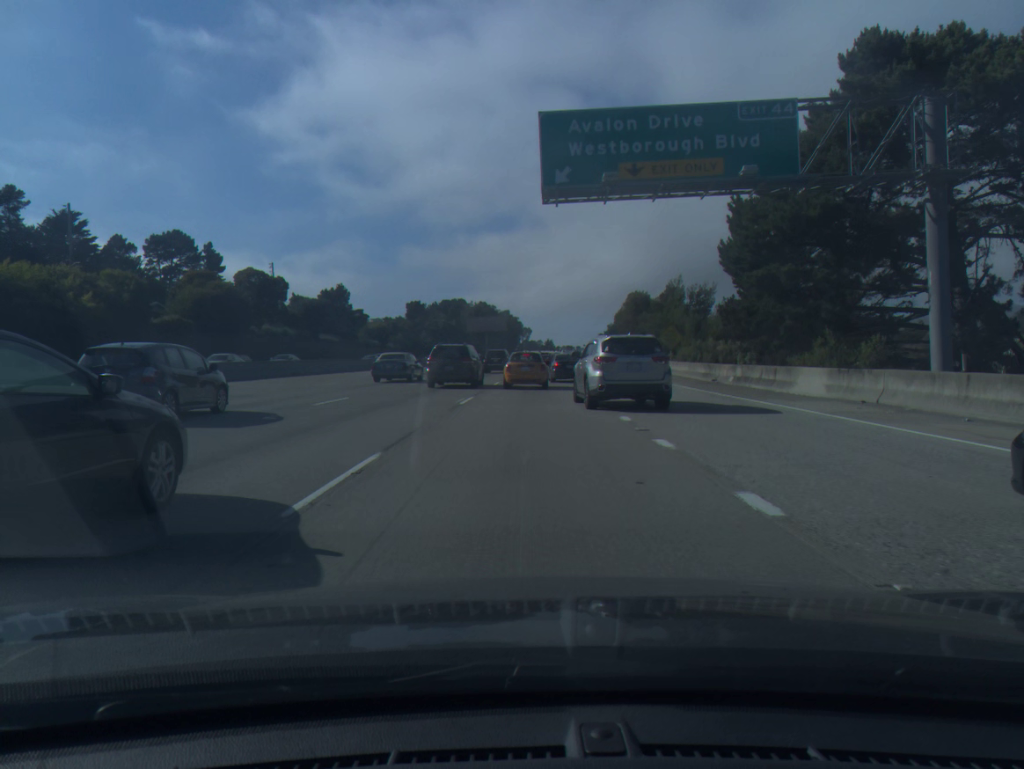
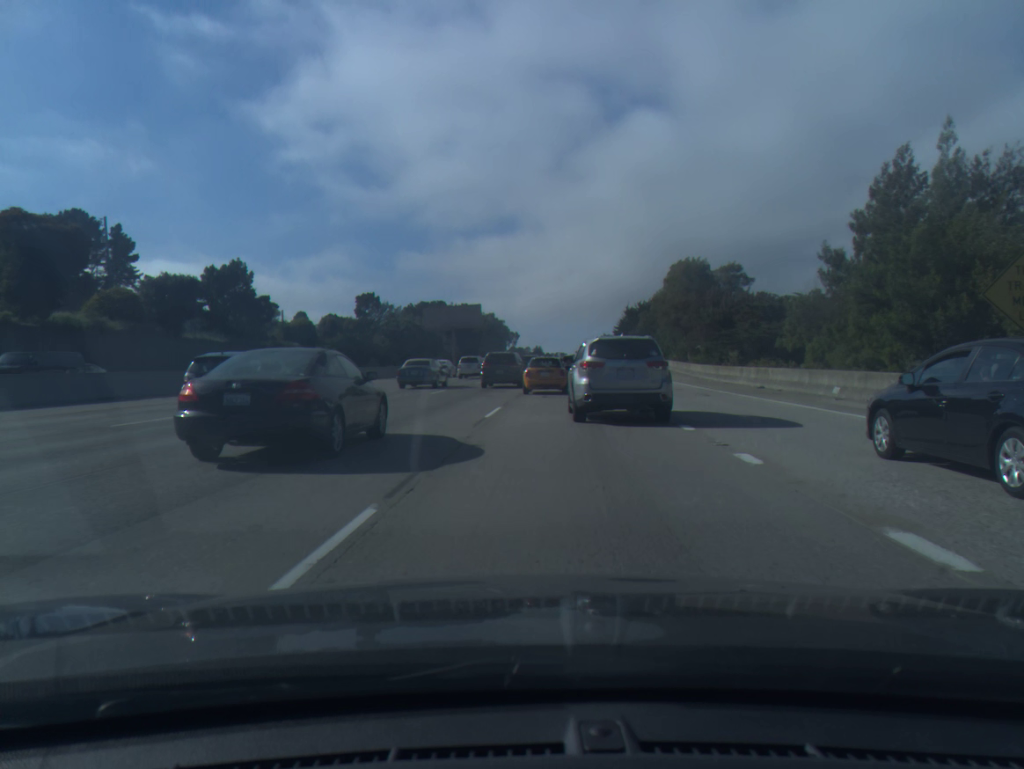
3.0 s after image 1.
(+0.7, +47.0) m; +1°
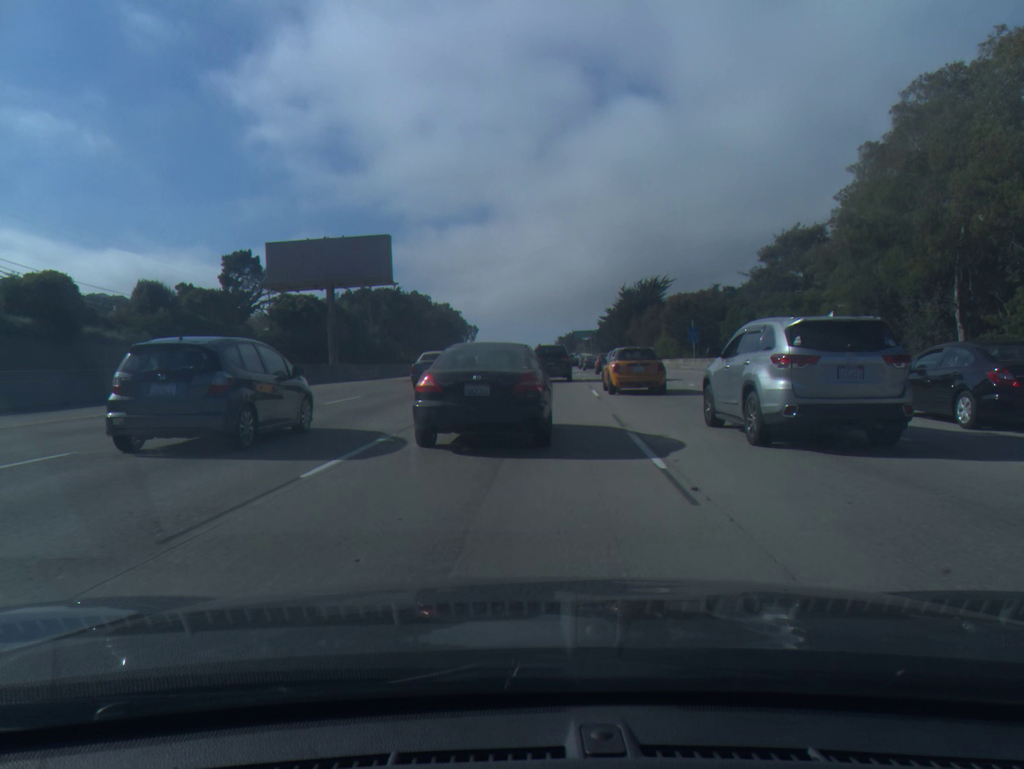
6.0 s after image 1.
(+0.5, +52.4) m; +3°
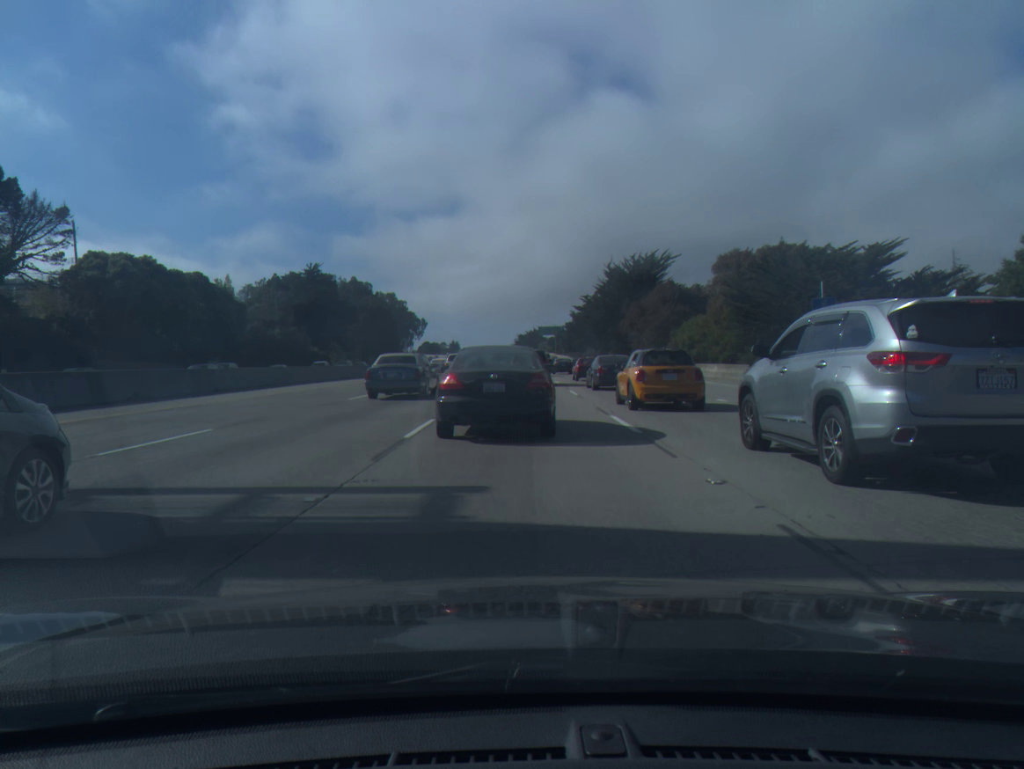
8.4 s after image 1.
(+1.4, +39.9) m; +3°
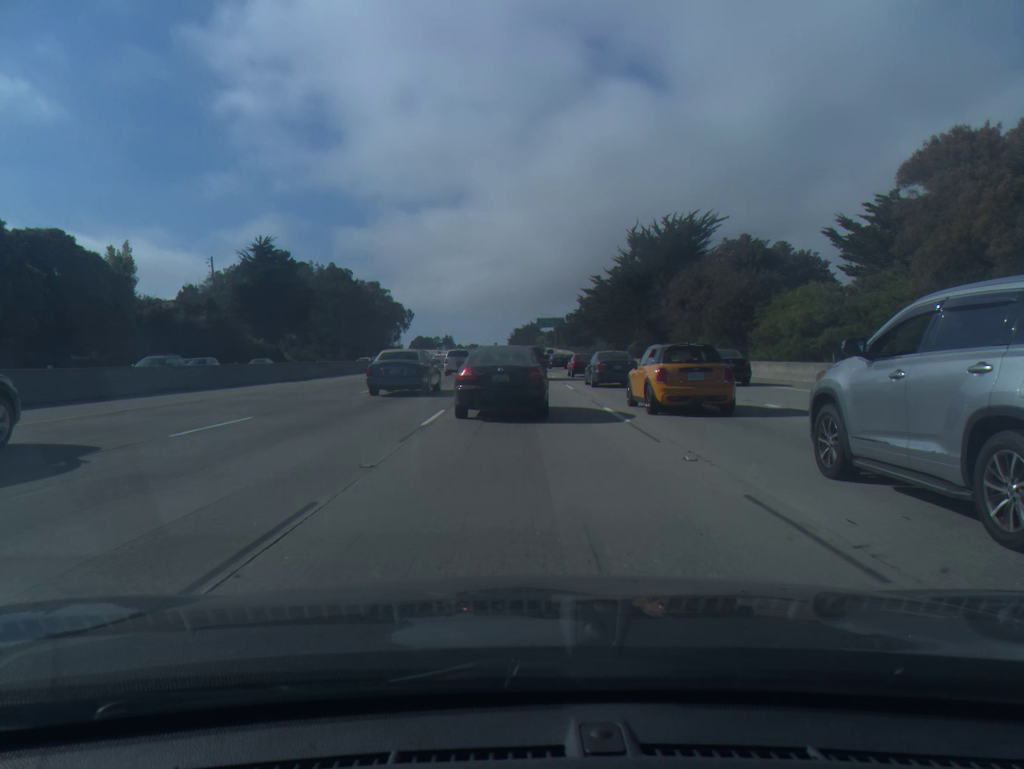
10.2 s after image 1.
(+0.1, +27.5) m; 0°
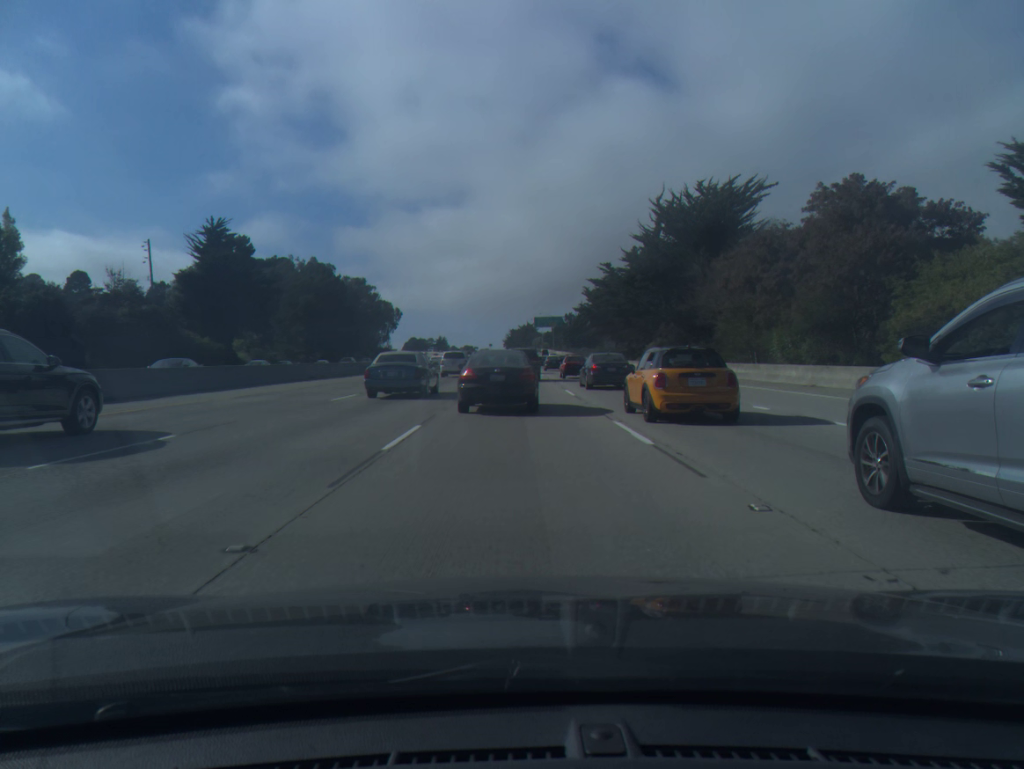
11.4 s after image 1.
(+0.1, +17.8) m; 0°
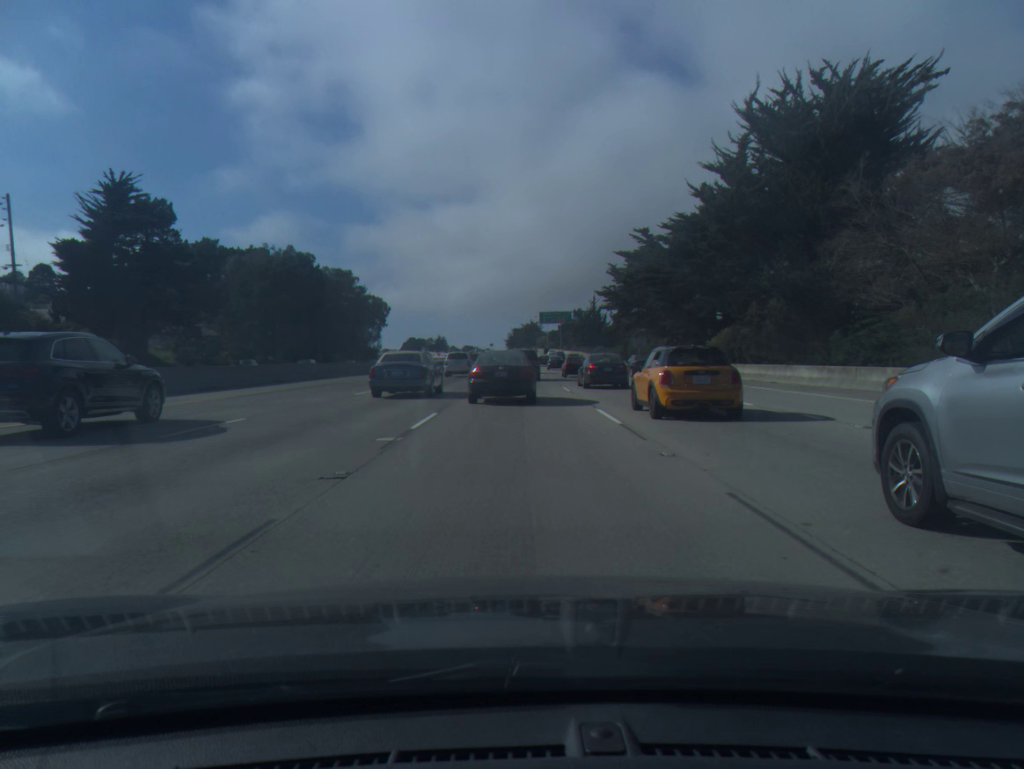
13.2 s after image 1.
(0.0, +26.1) m; 0°
